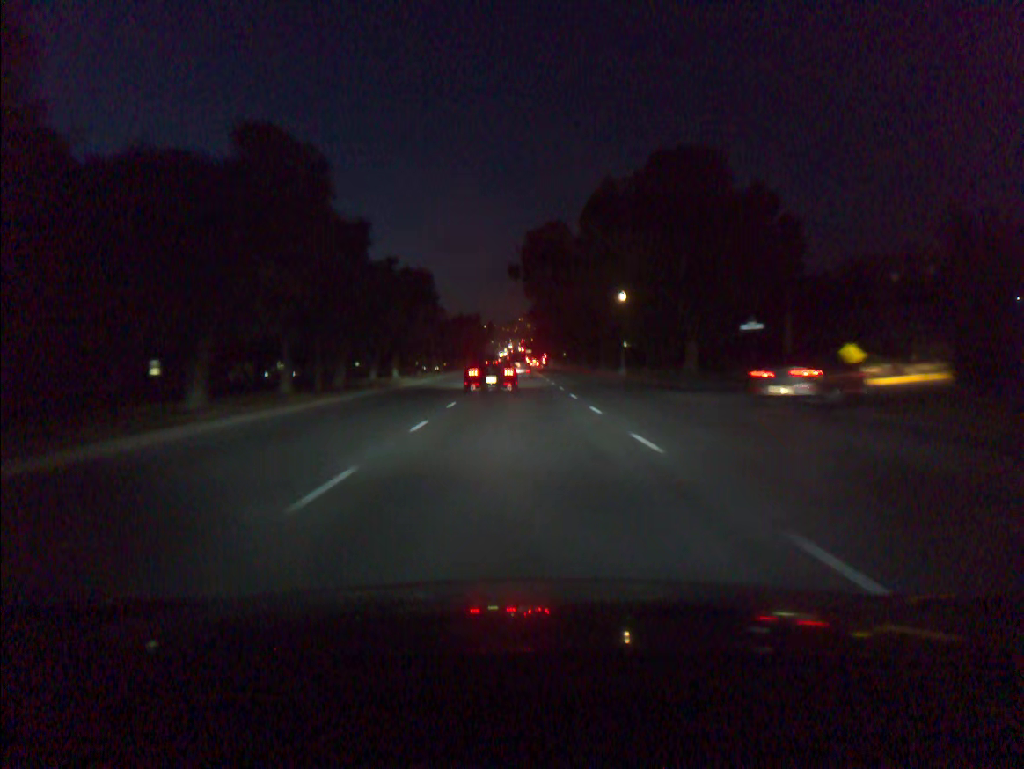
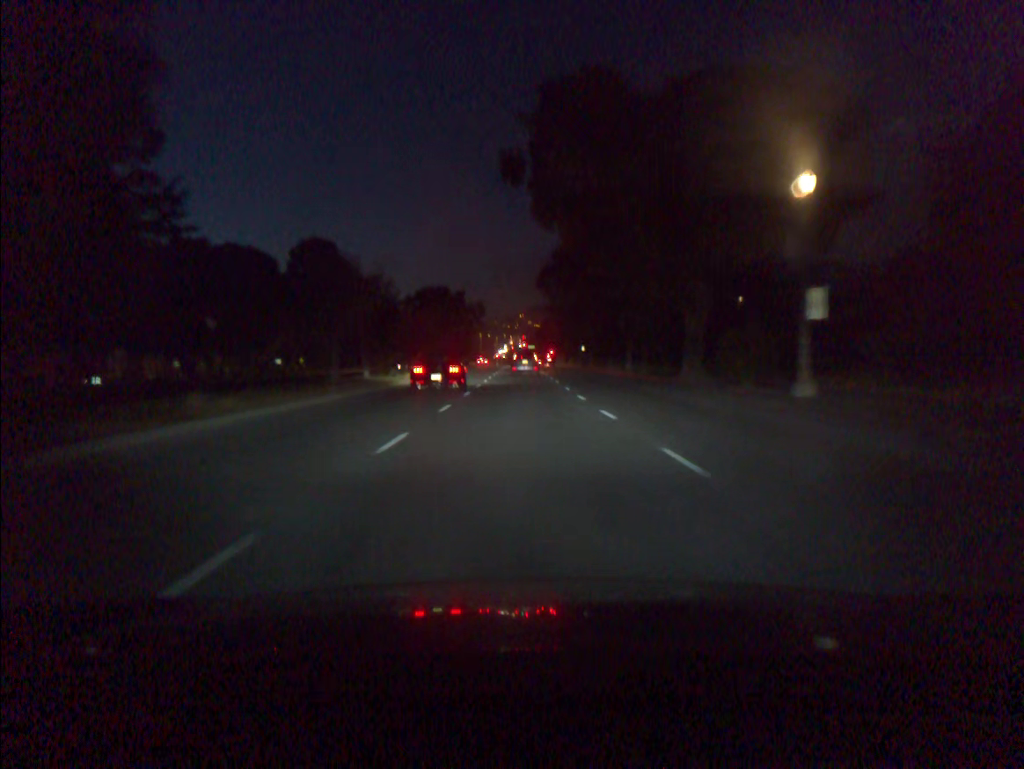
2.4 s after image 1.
(-0.1, +39.2) m; 0°
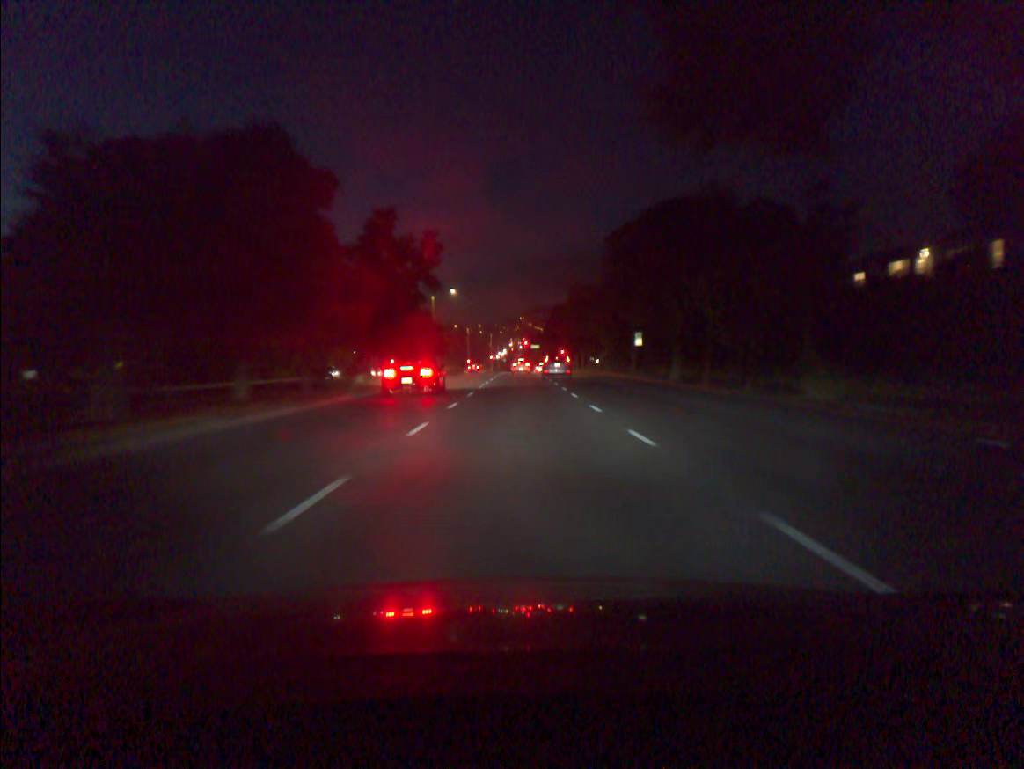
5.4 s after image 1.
(0.0, +48.5) m; 0°
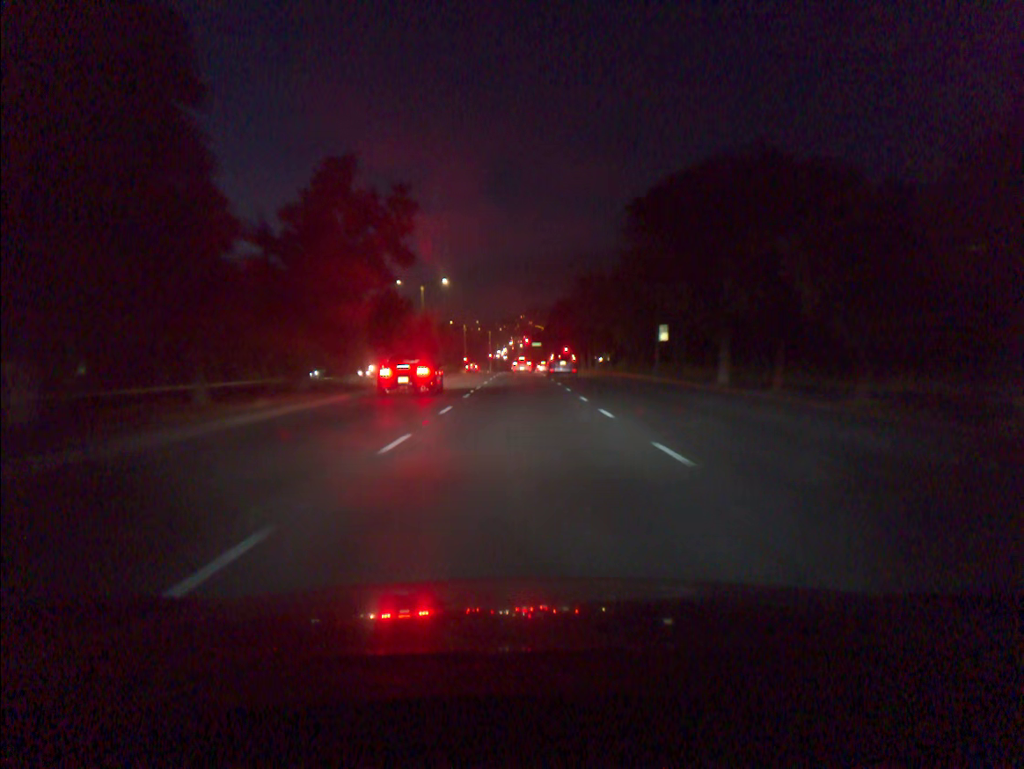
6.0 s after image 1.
(0.0, +9.7) m; 0°
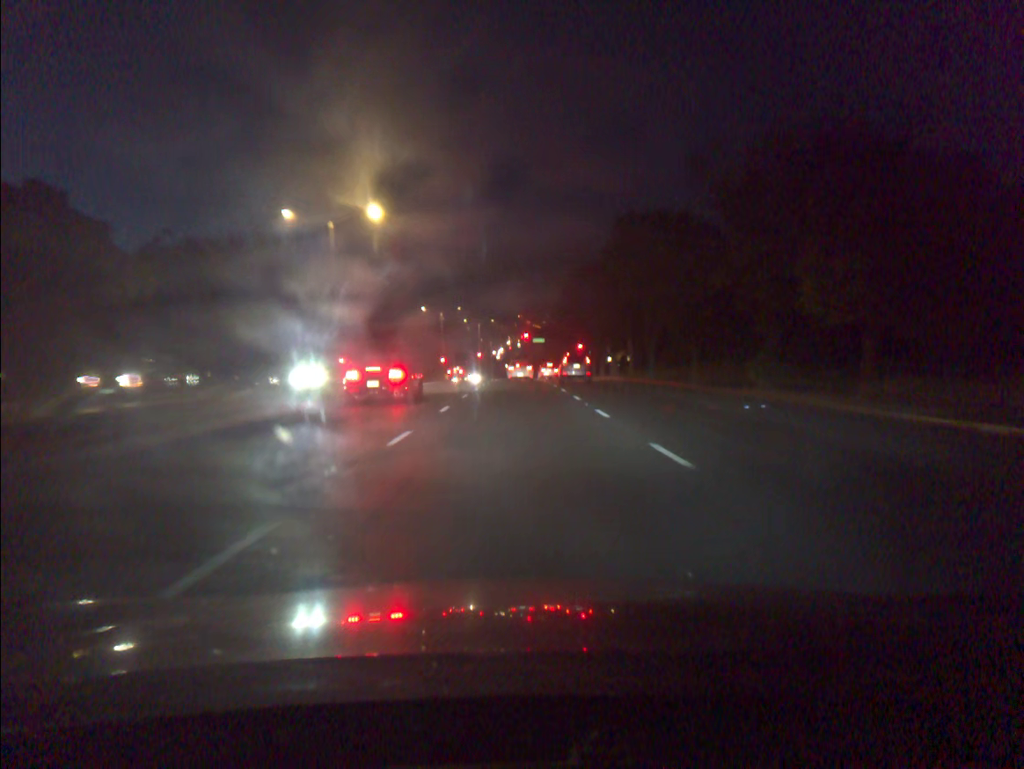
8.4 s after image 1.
(+0.1, +36.0) m; 0°
